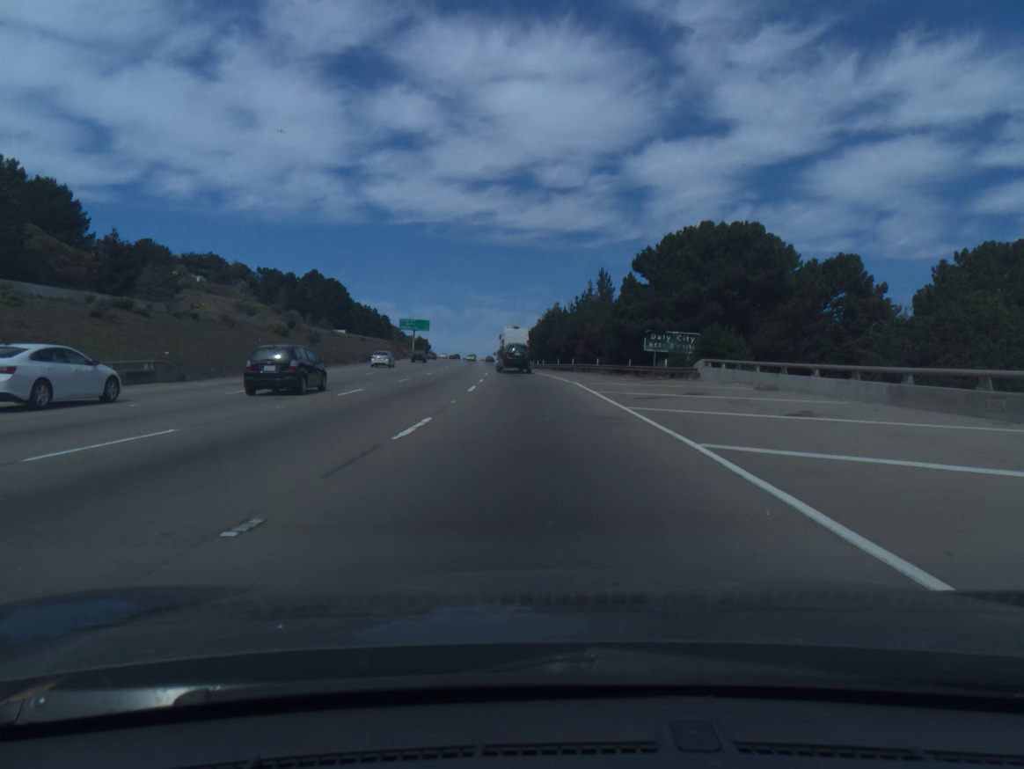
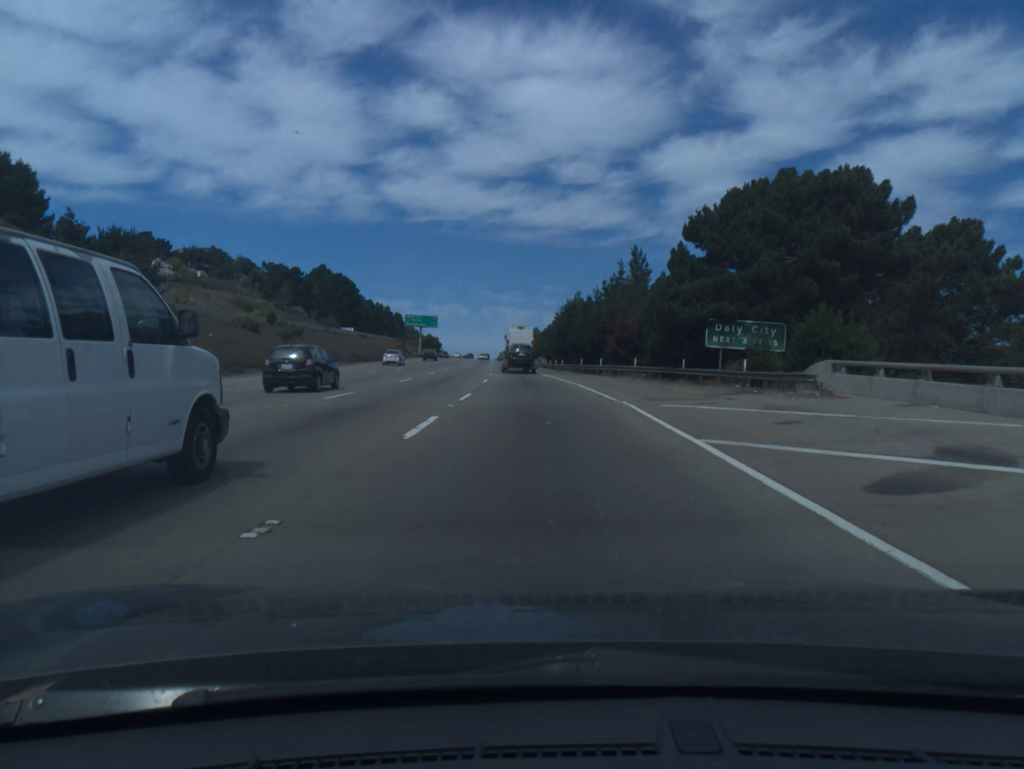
(-0.1, +14.6) m; -1°
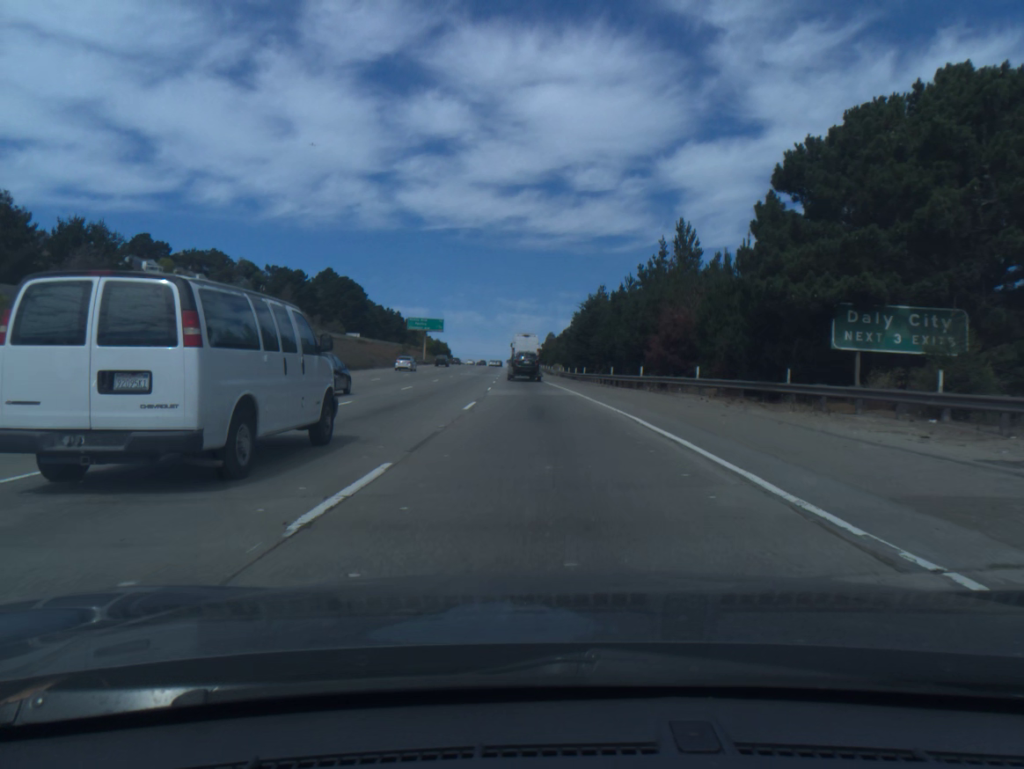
(-0.1, +14.6) m; -1°
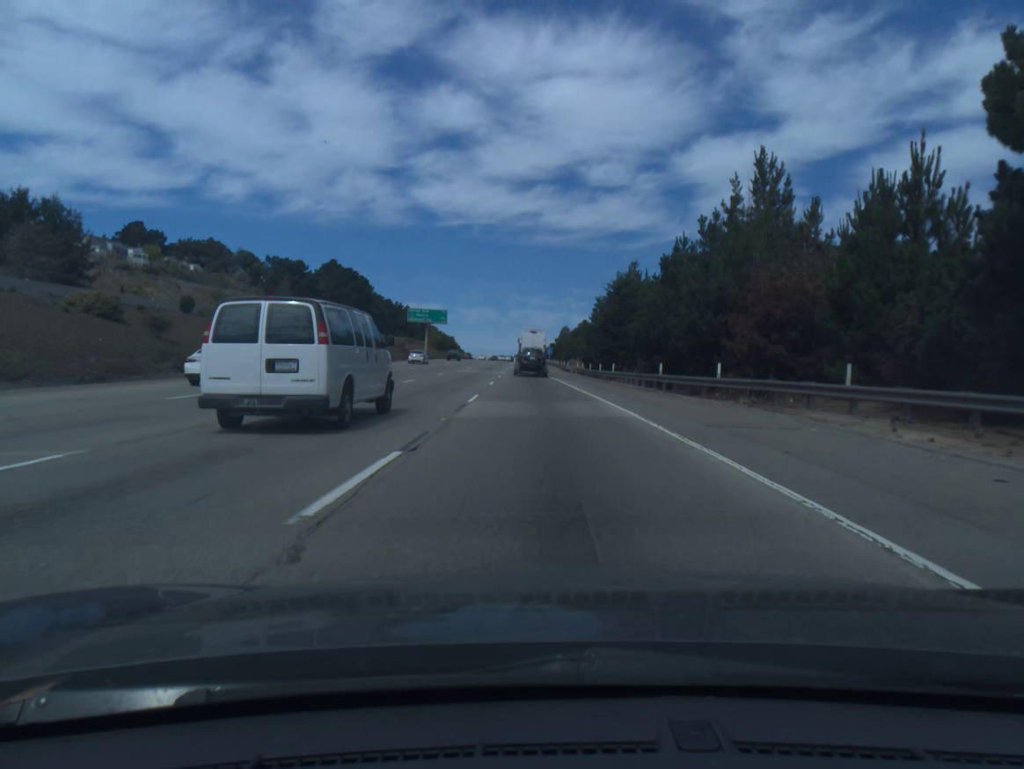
(-0.1, +14.7) m; -1°
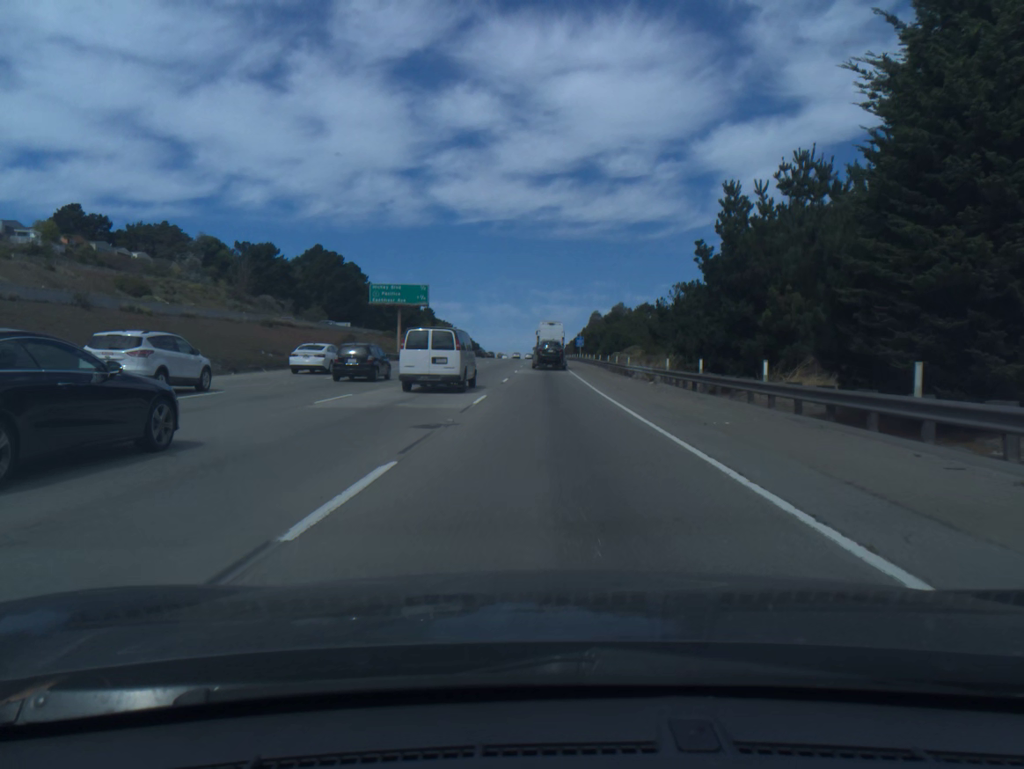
(-0.8, +44.4) m; -2°
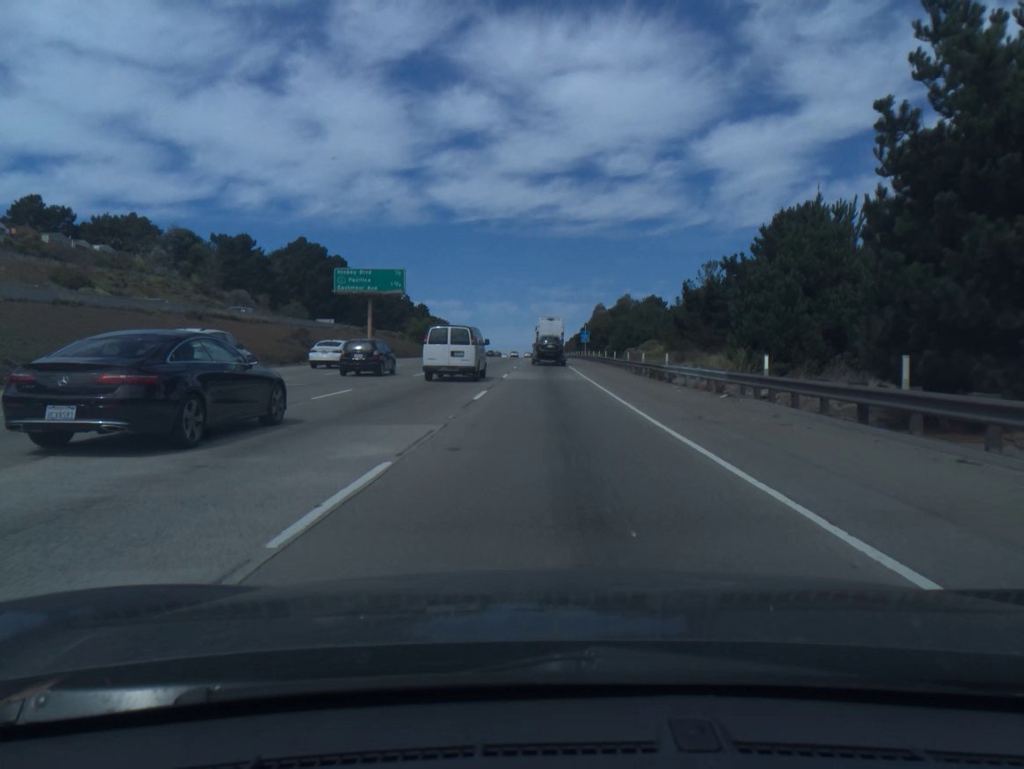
(0.0, +14.8) m; 0°
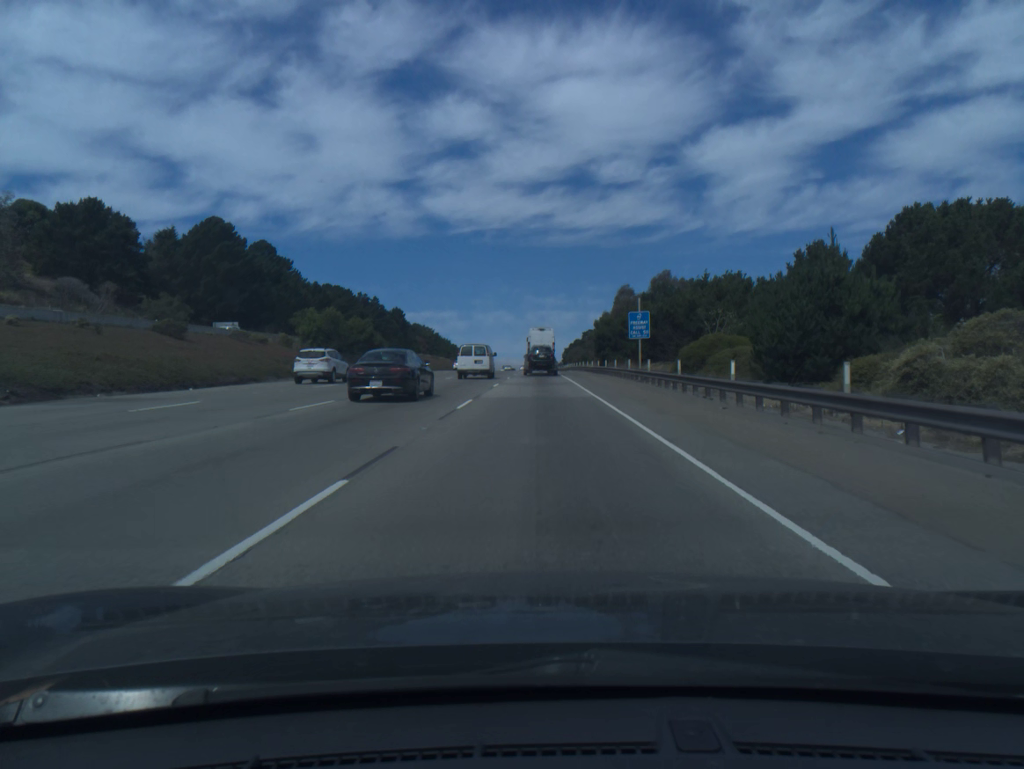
(+0.3, +59.1) m; 0°
